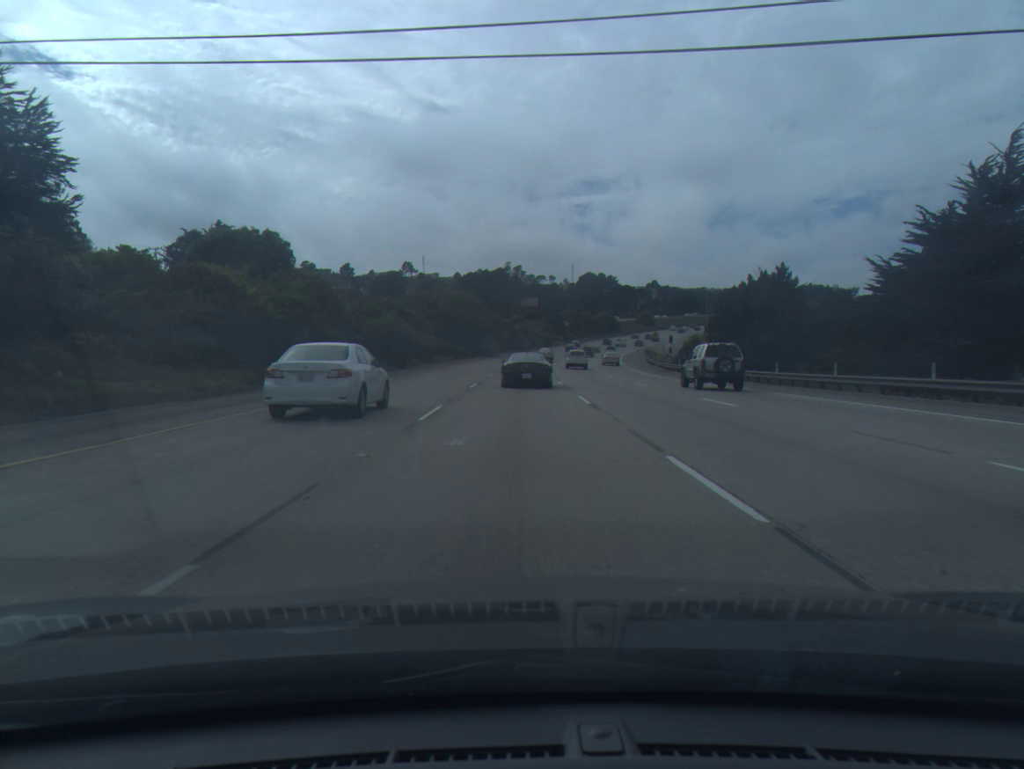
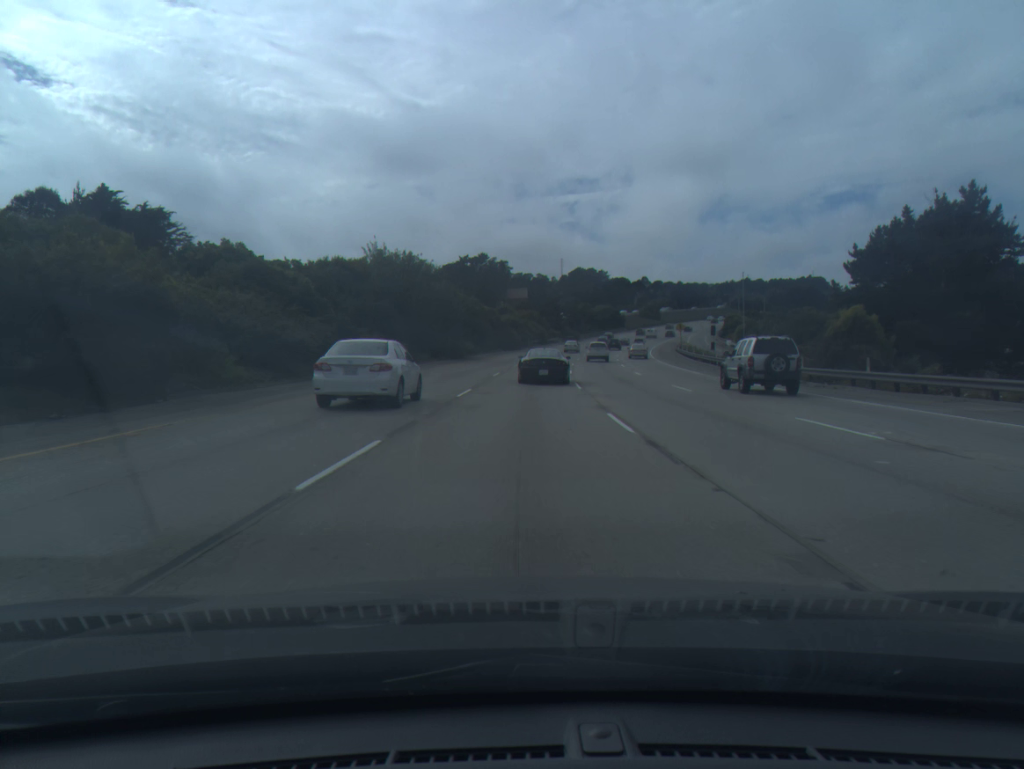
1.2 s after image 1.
(+0.2, +37.3) m; +1°
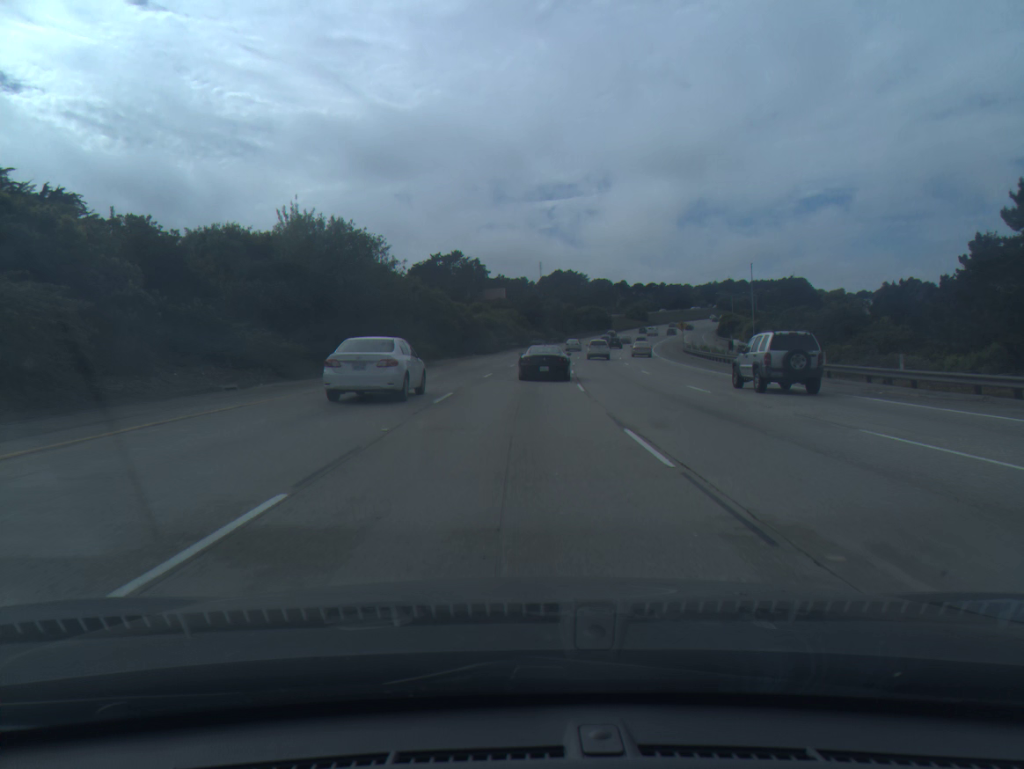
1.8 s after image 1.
(+0.2, +18.5) m; +2°
